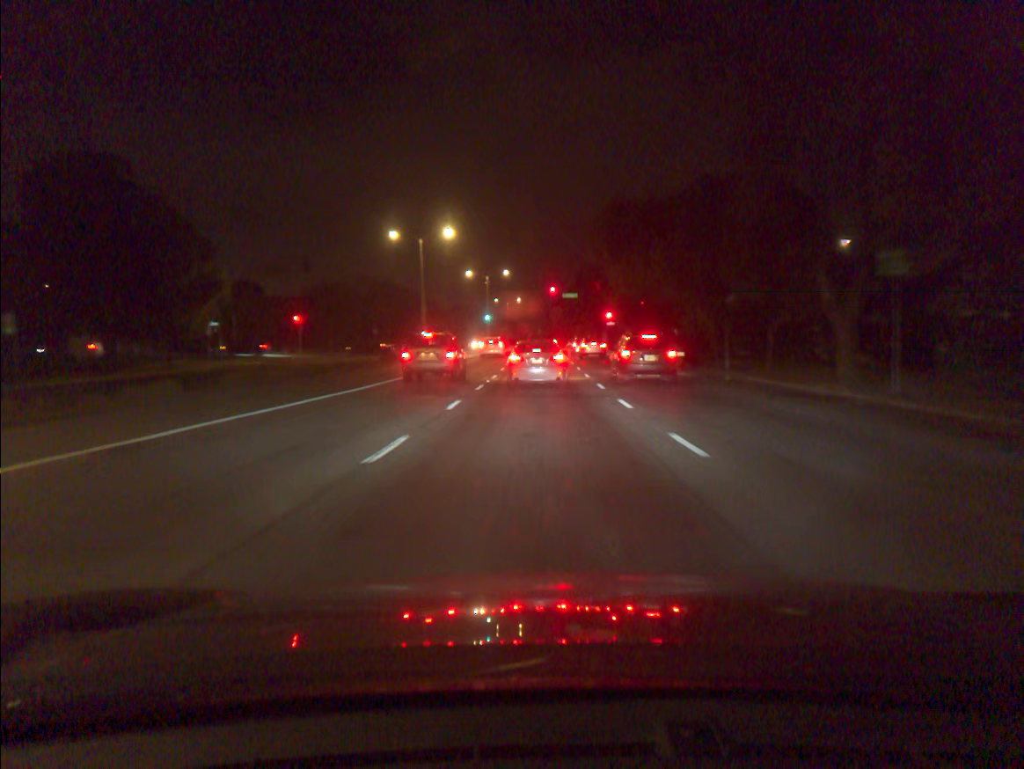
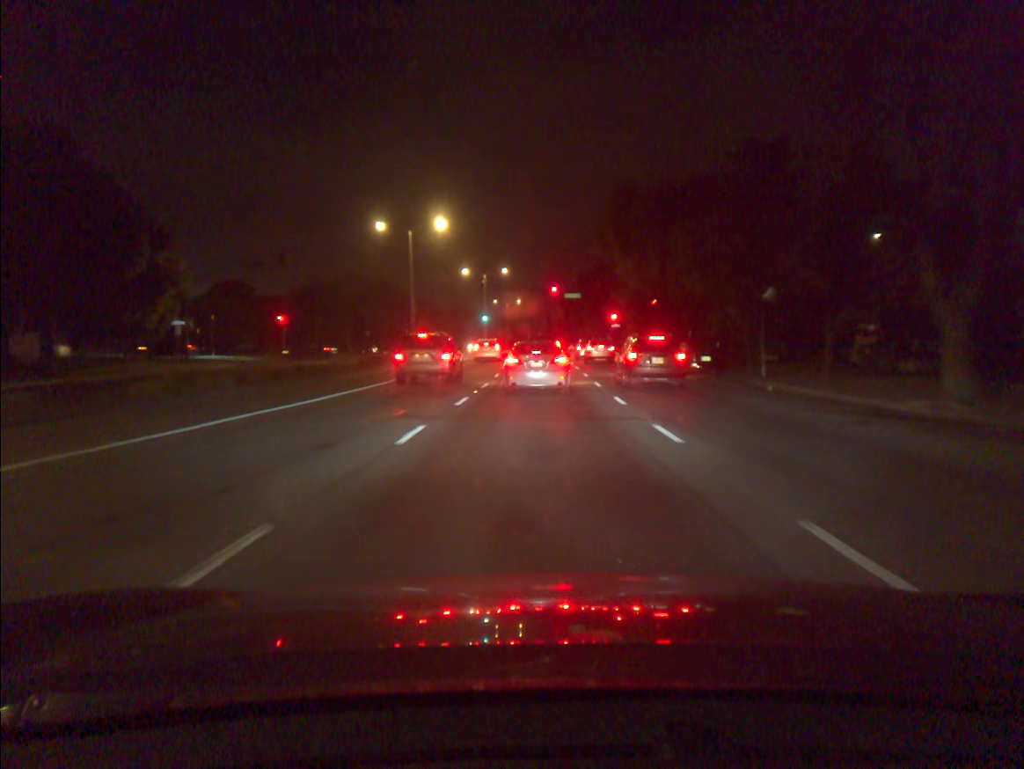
(0.0, +5.6) m; 0°
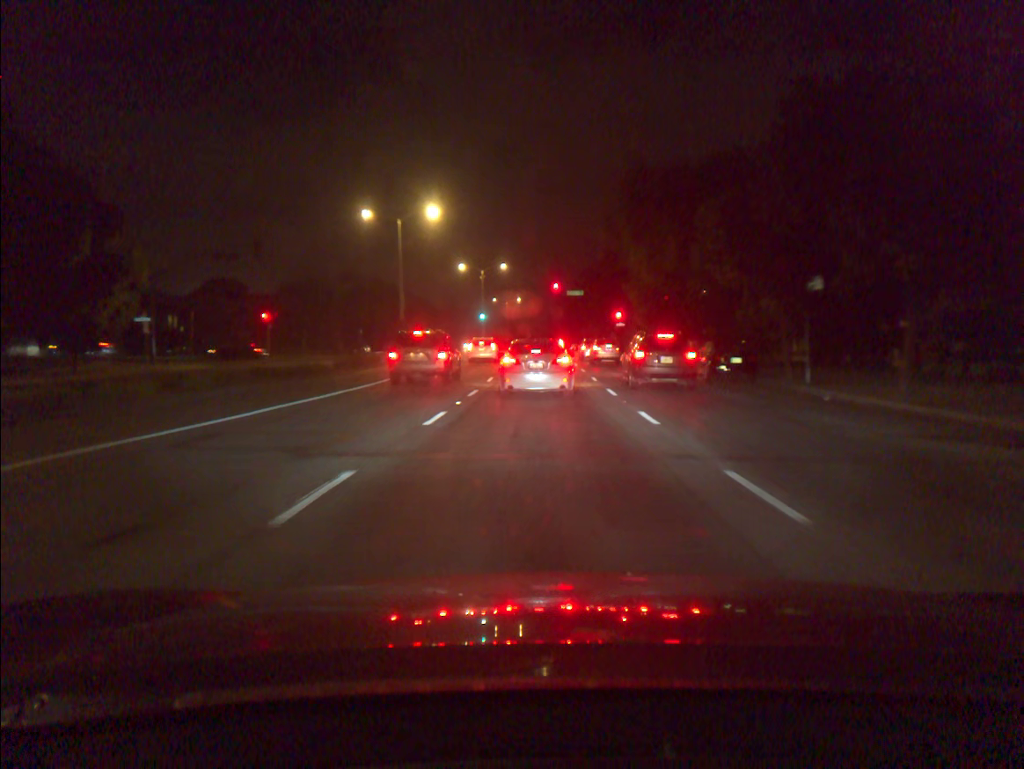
(0.0, +4.8) m; 0°
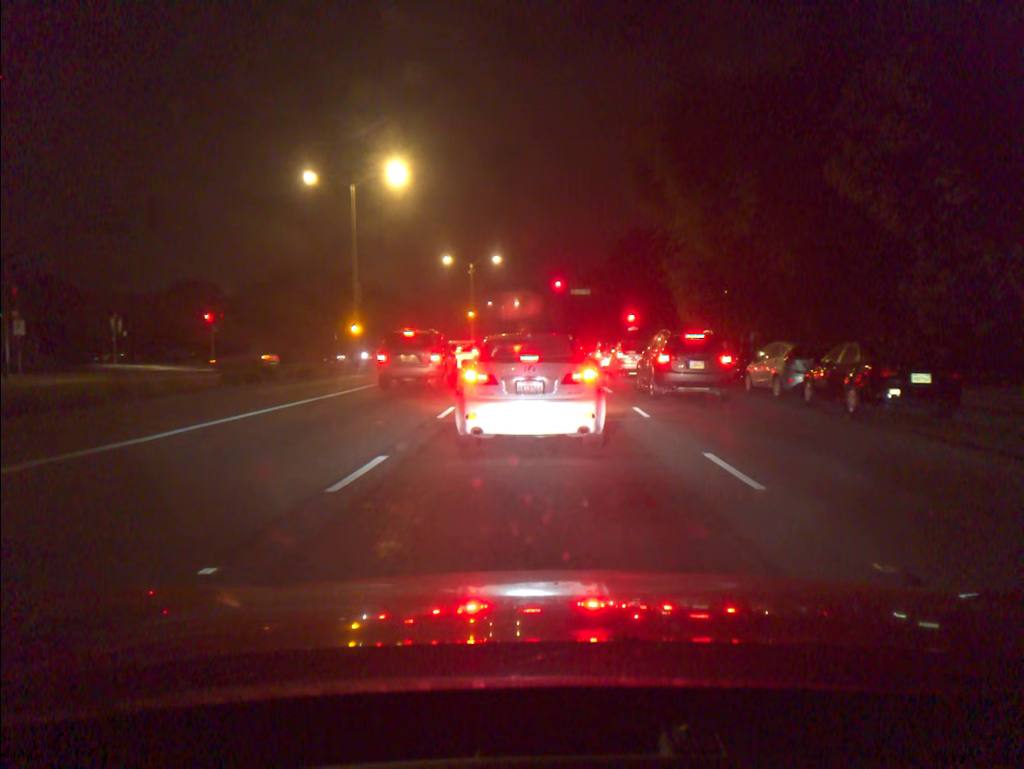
(0.0, +13.3) m; 0°
